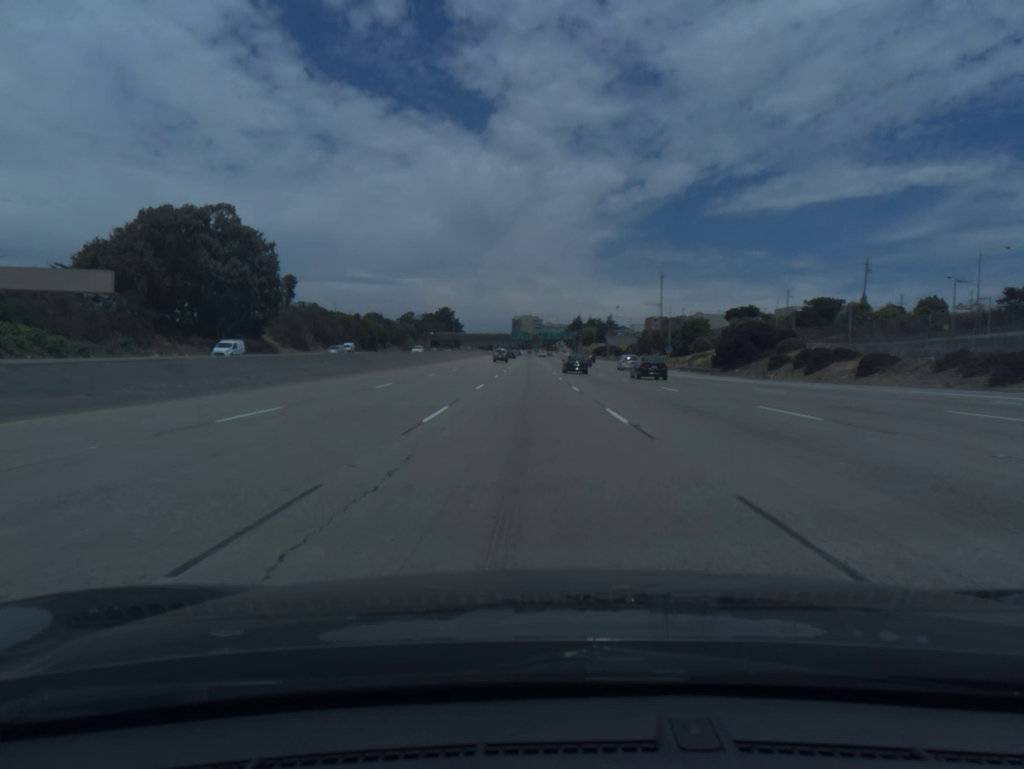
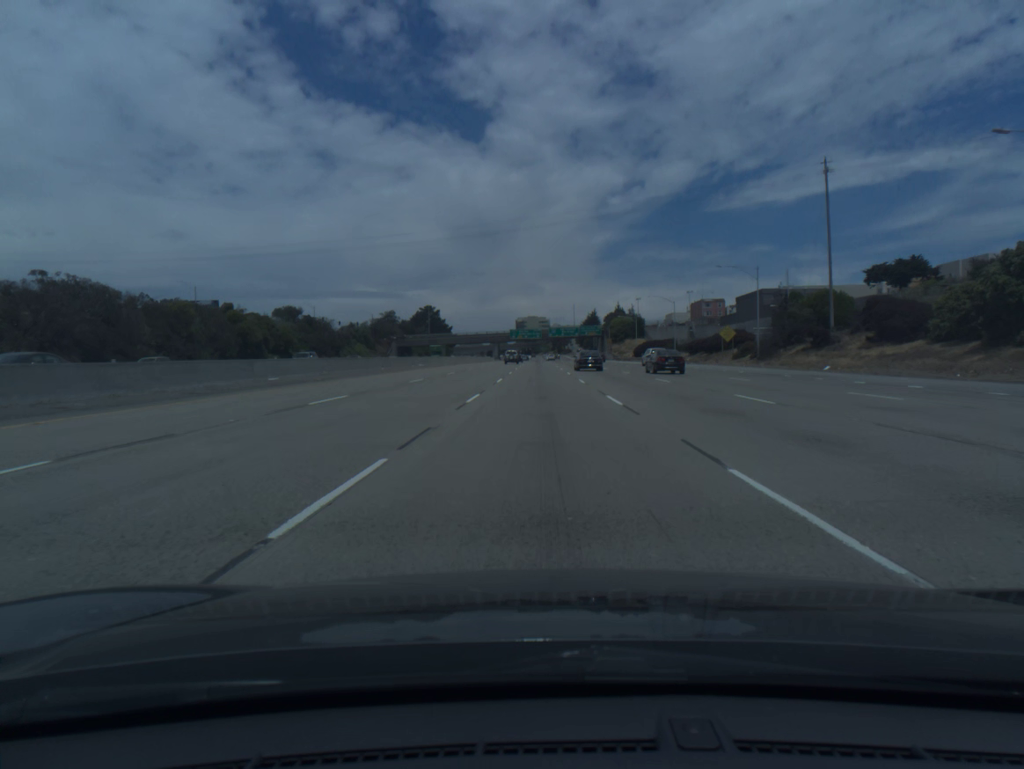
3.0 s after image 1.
(-1.7, +95.0) m; -1°
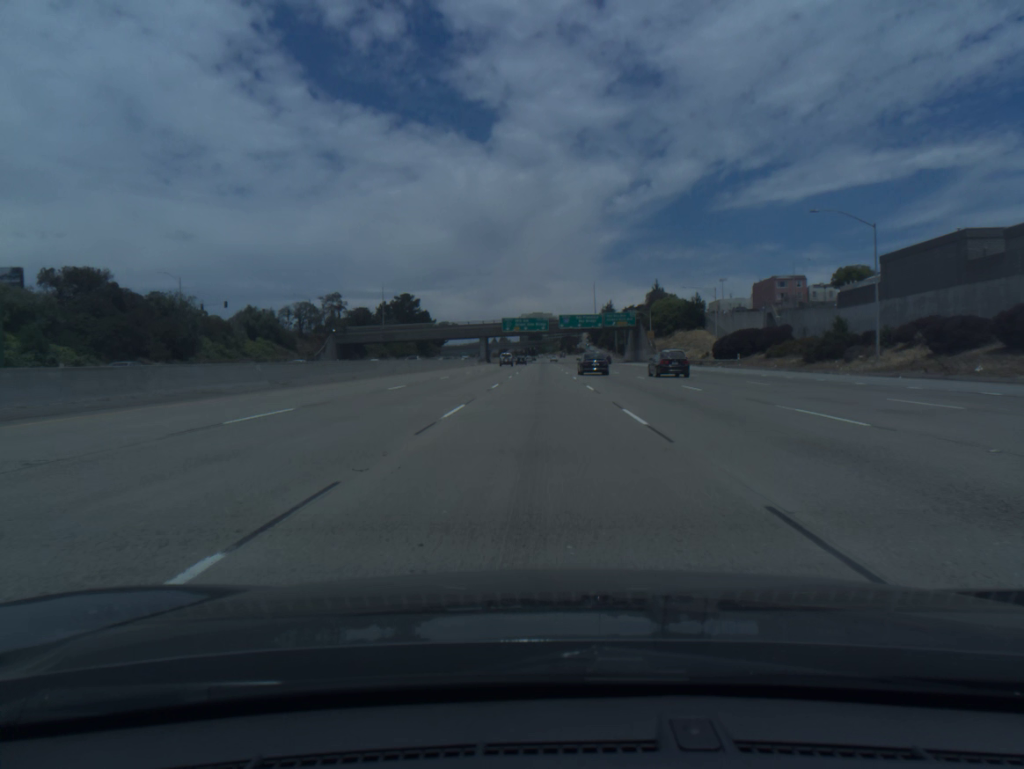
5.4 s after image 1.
(-0.2, +76.1) m; 0°
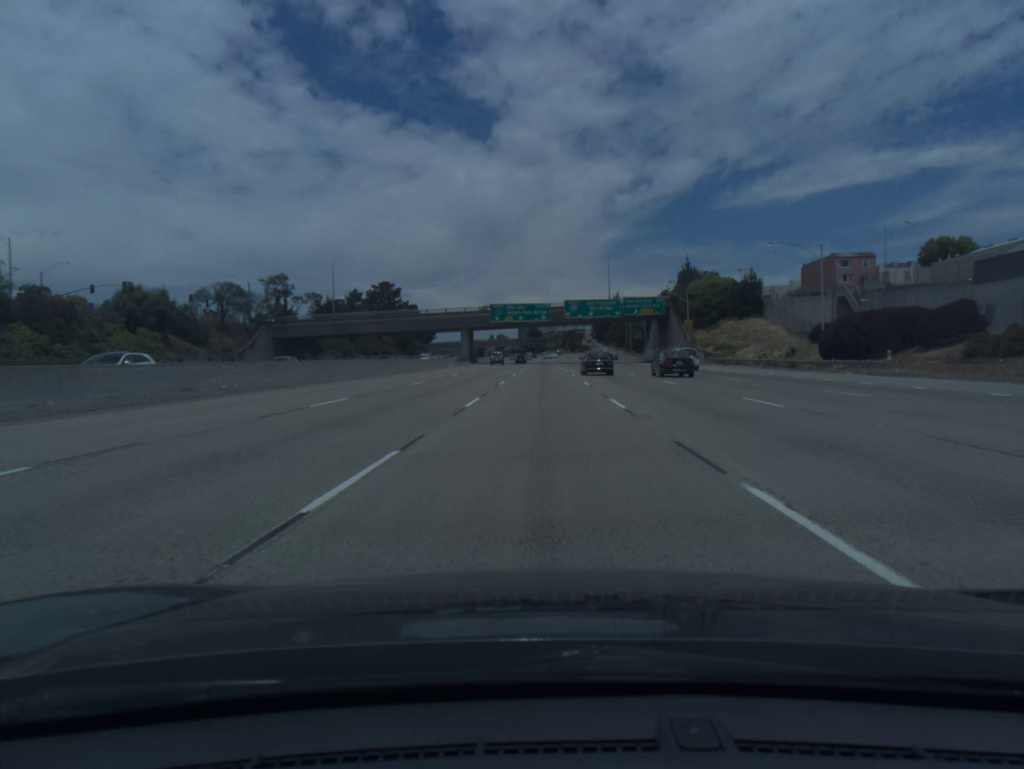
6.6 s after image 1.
(0.0, +38.1) m; 0°
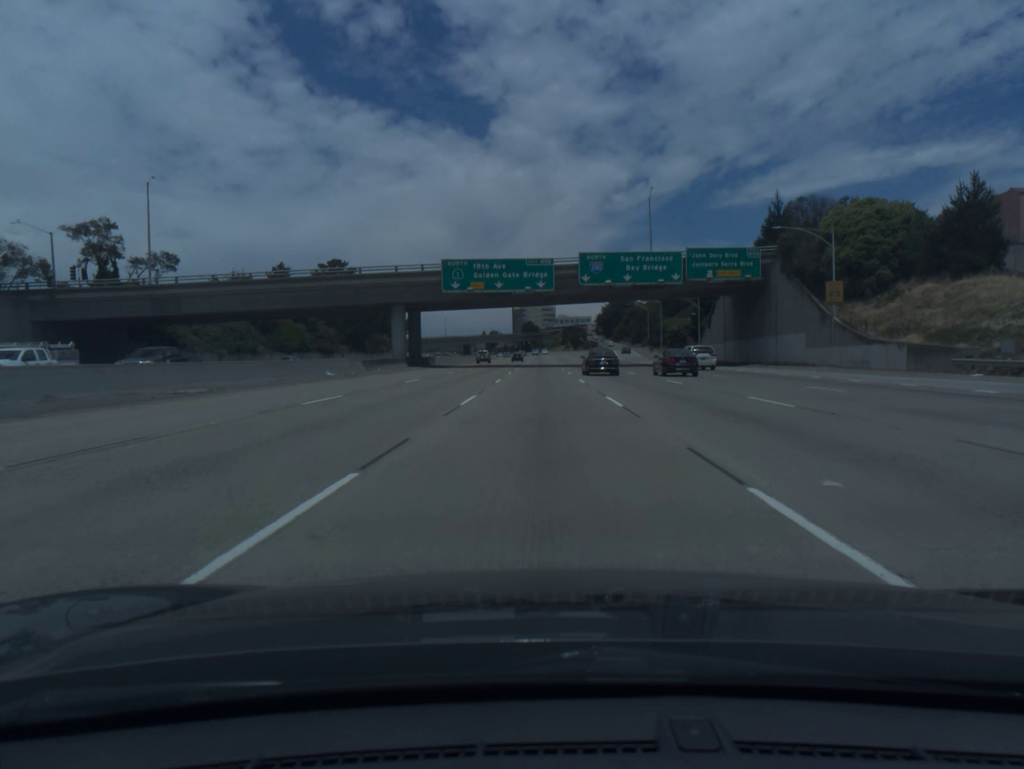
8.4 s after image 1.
(+0.1, +57.5) m; 0°
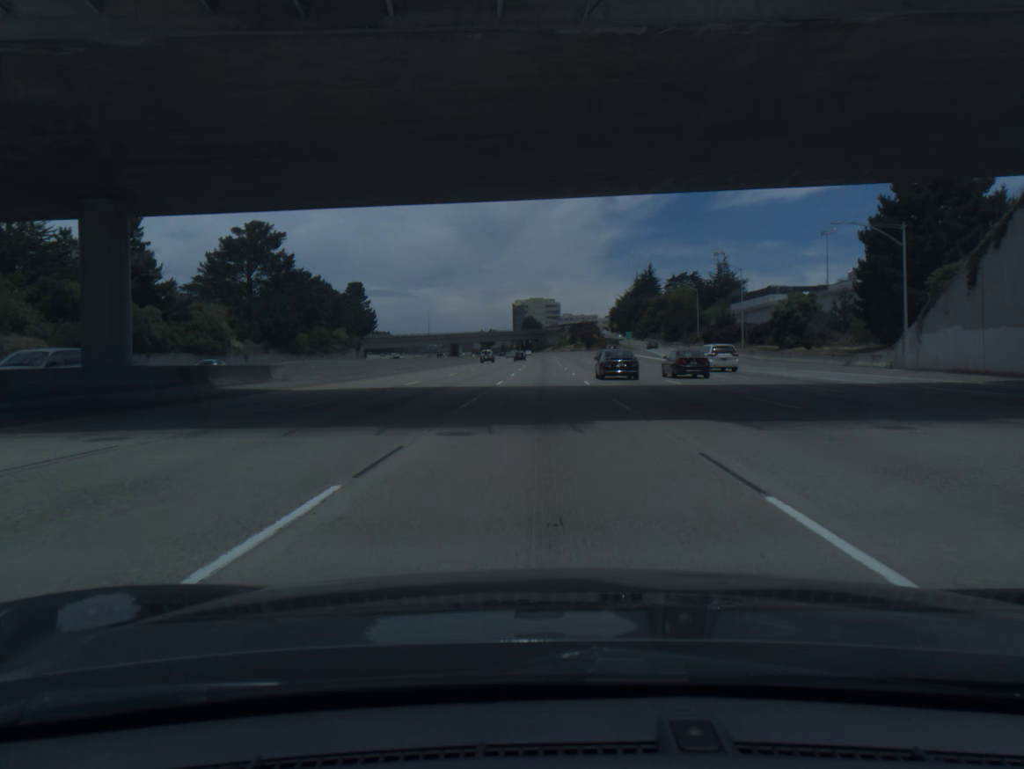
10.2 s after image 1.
(-0.1, +57.6) m; 0°
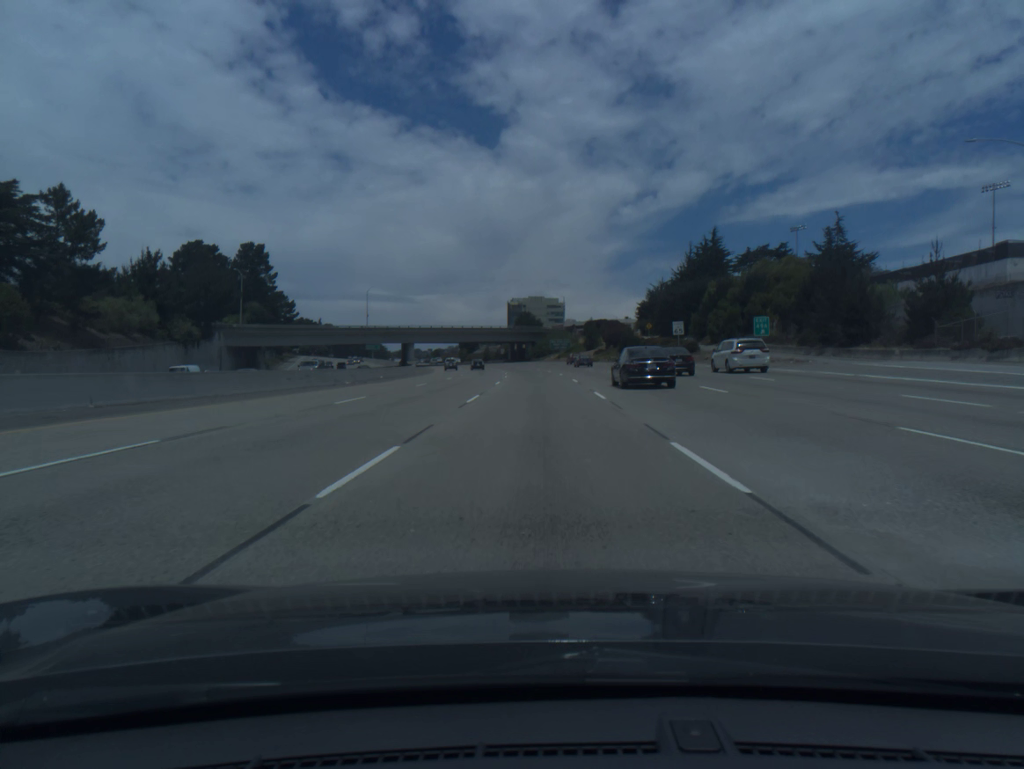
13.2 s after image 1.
(+0.2, +96.0) m; 0°
